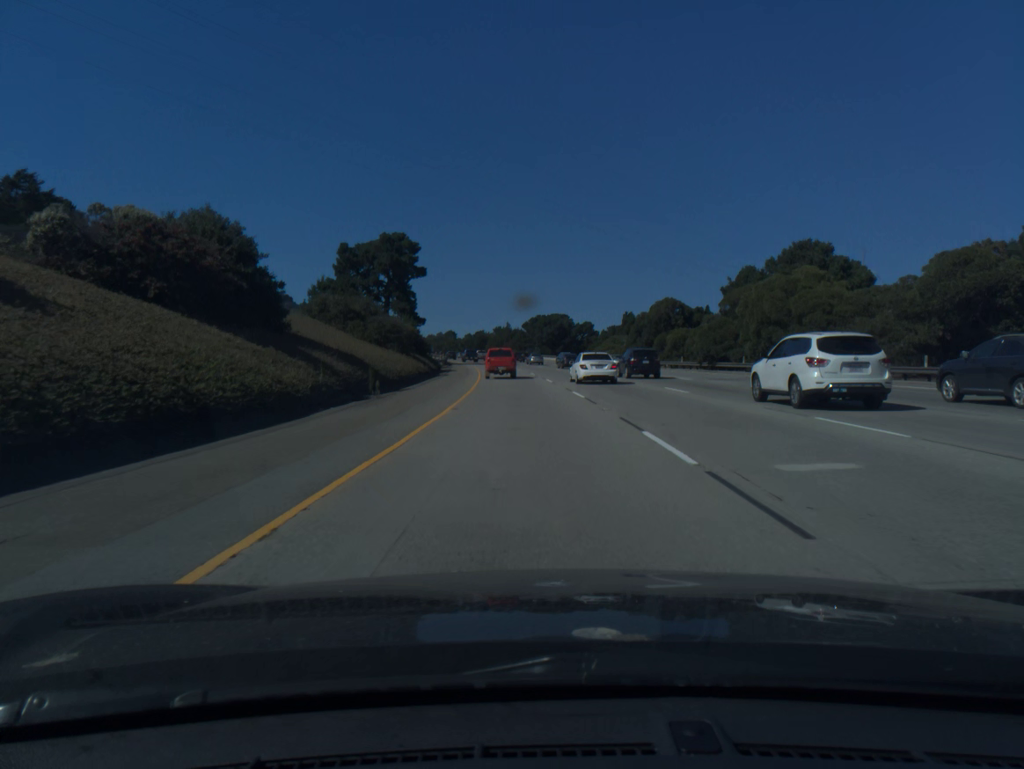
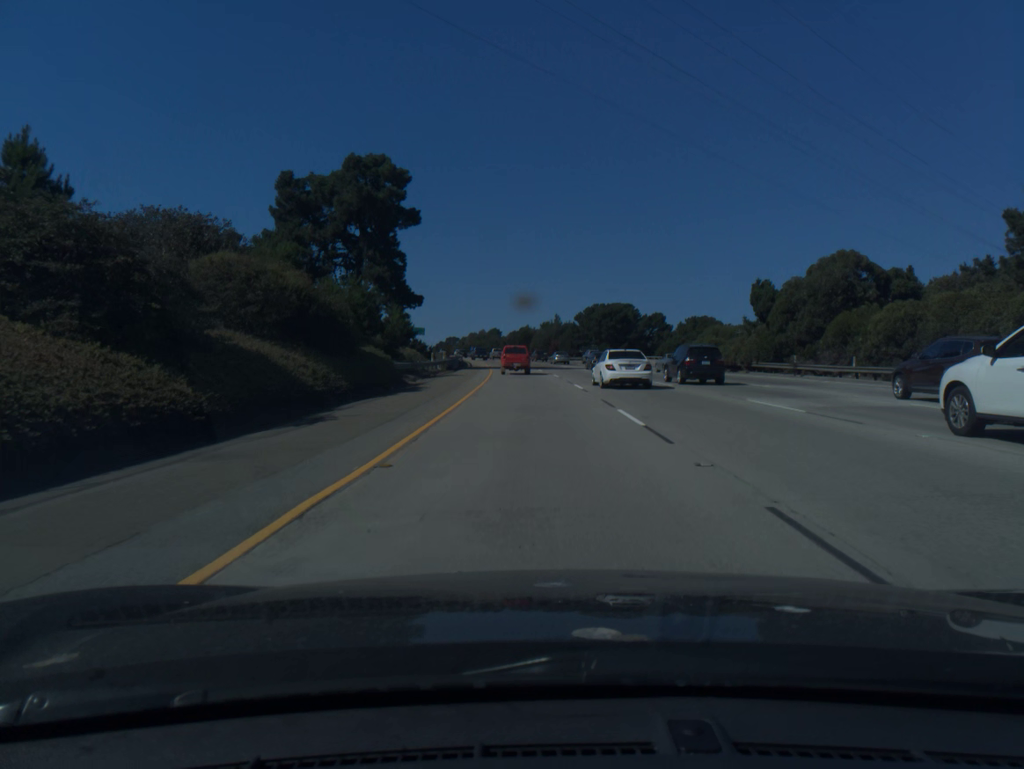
(-1.2, +38.8) m; -4°
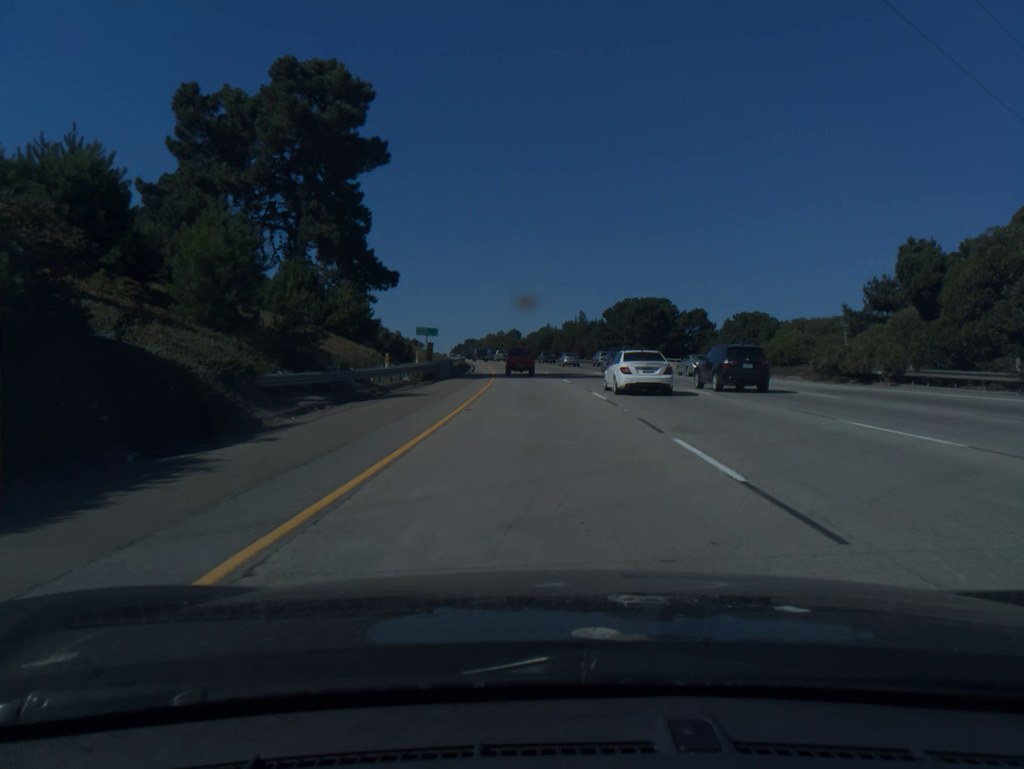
(-0.3, +20.2) m; -1°
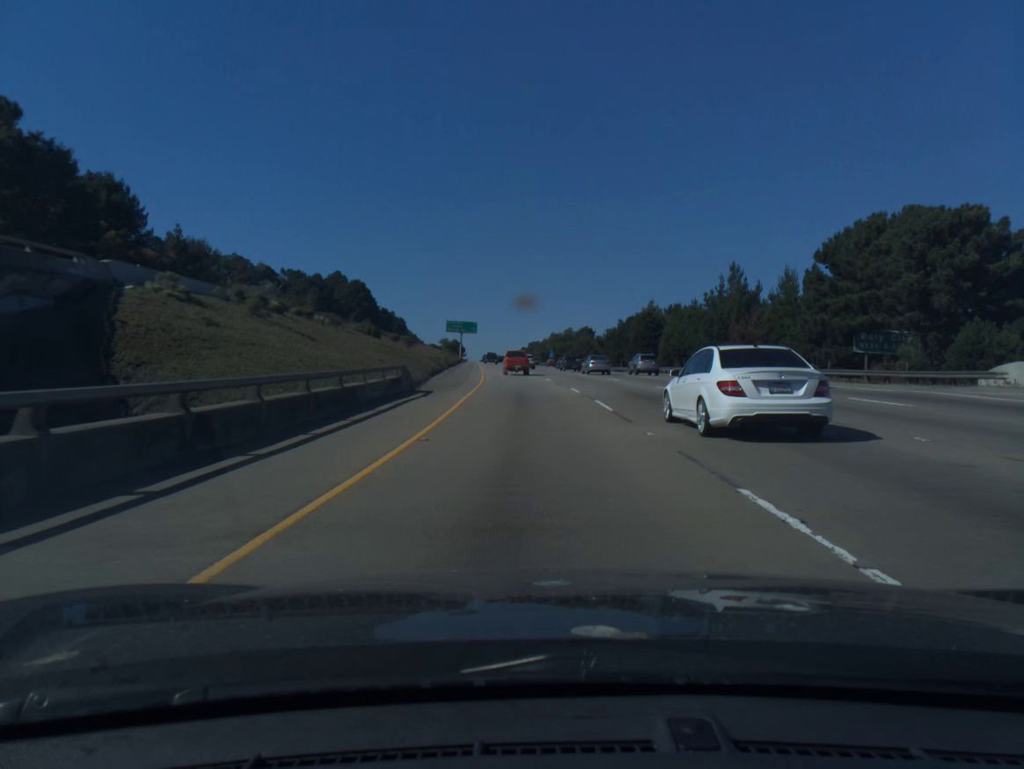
(-3.2, +76.9) m; -5°
